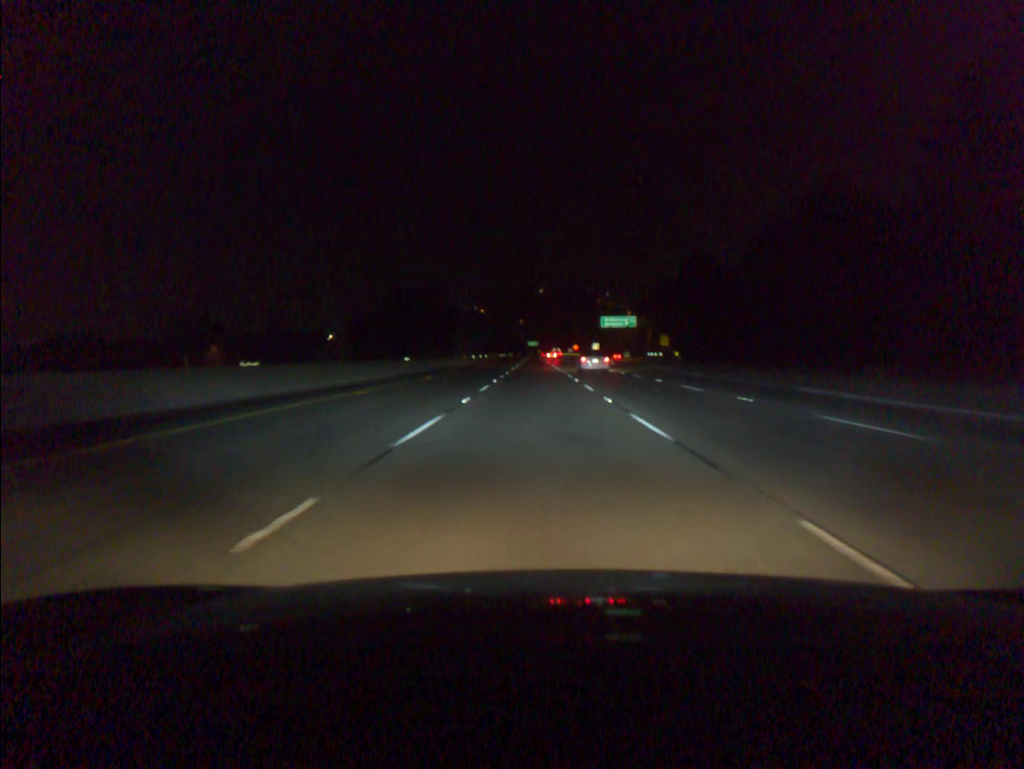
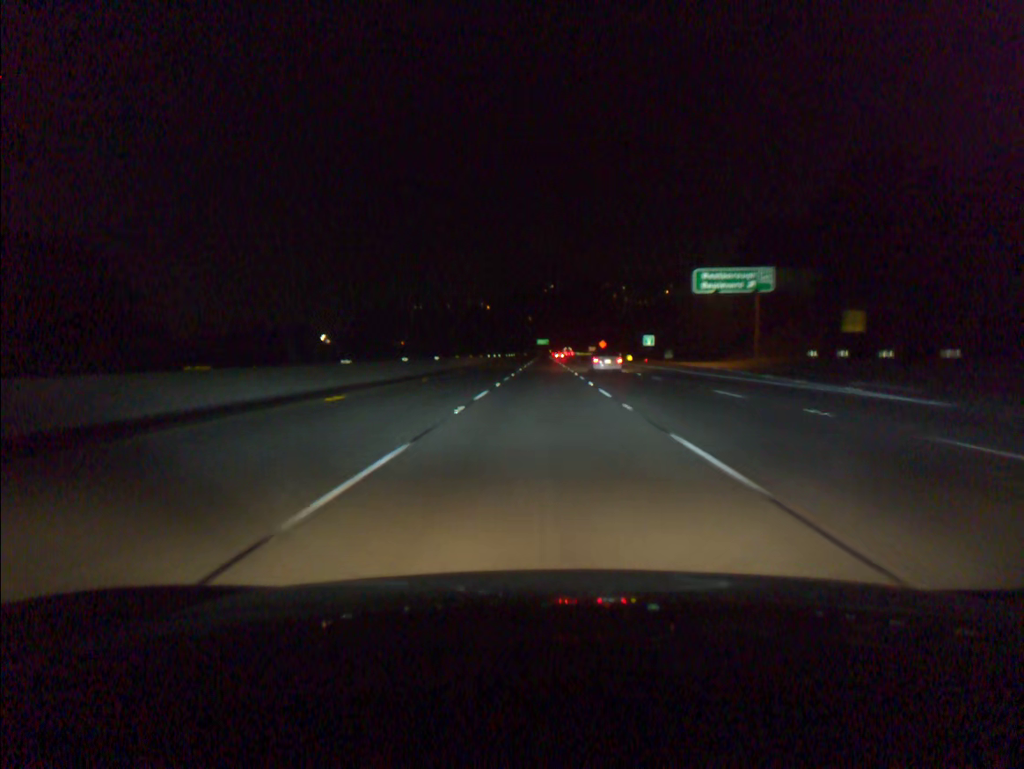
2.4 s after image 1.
(-0.7, +77.2) m; -1°
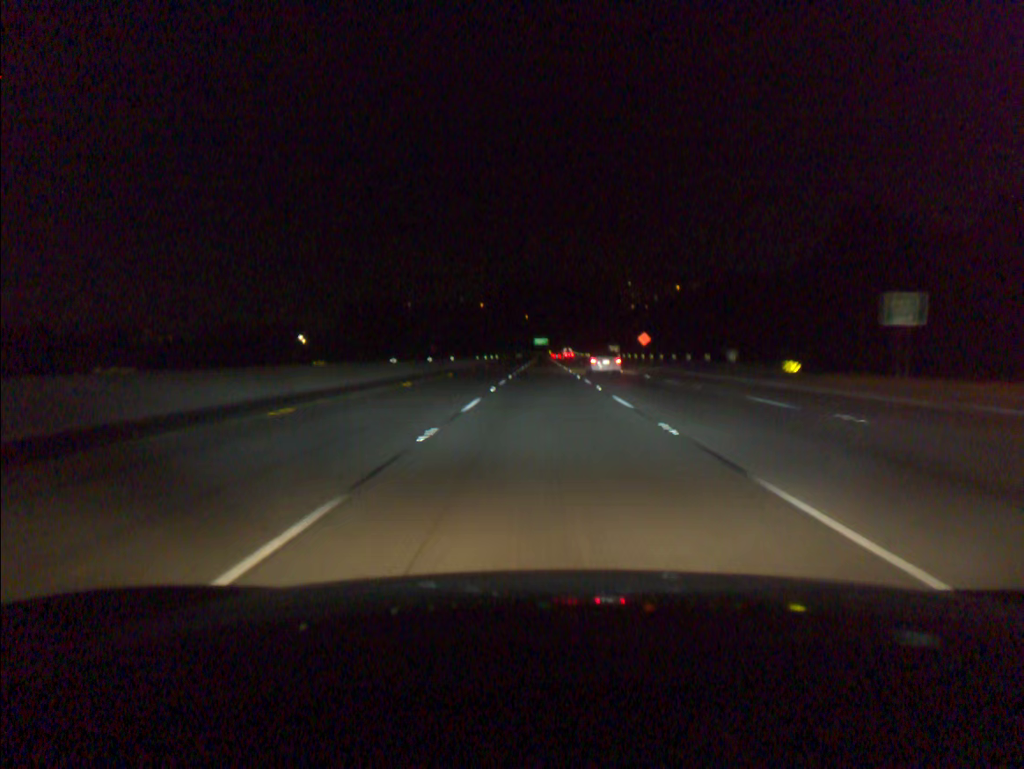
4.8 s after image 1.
(+0.2, +77.1) m; 0°
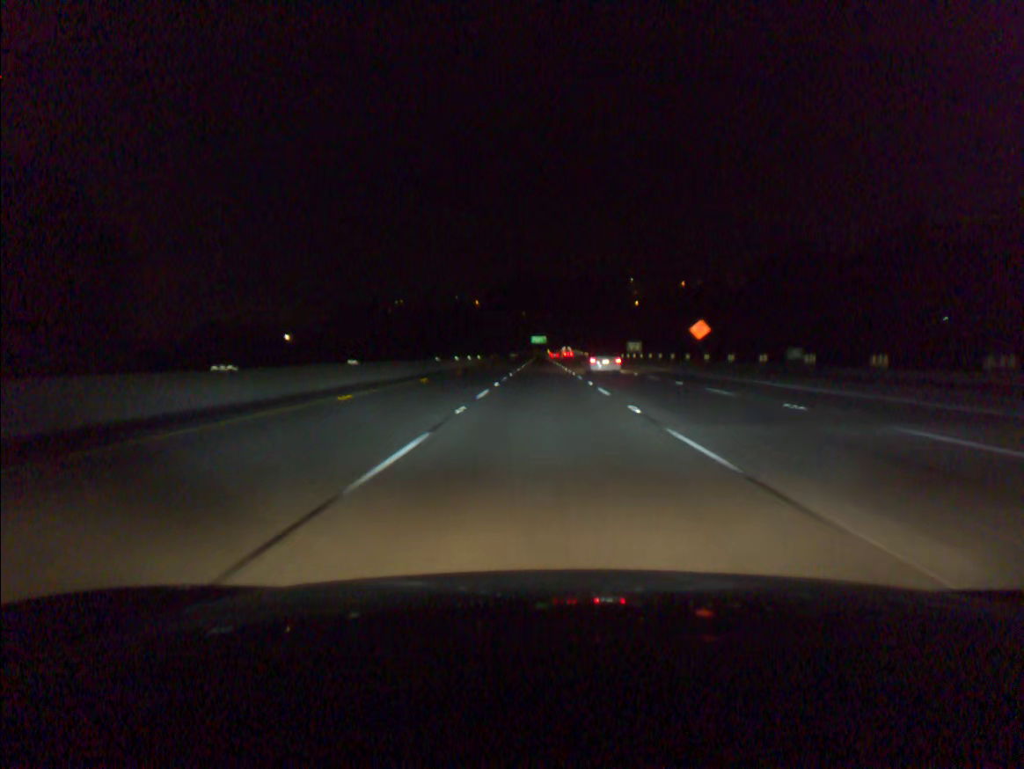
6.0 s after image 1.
(+0.1, +38.6) m; 0°
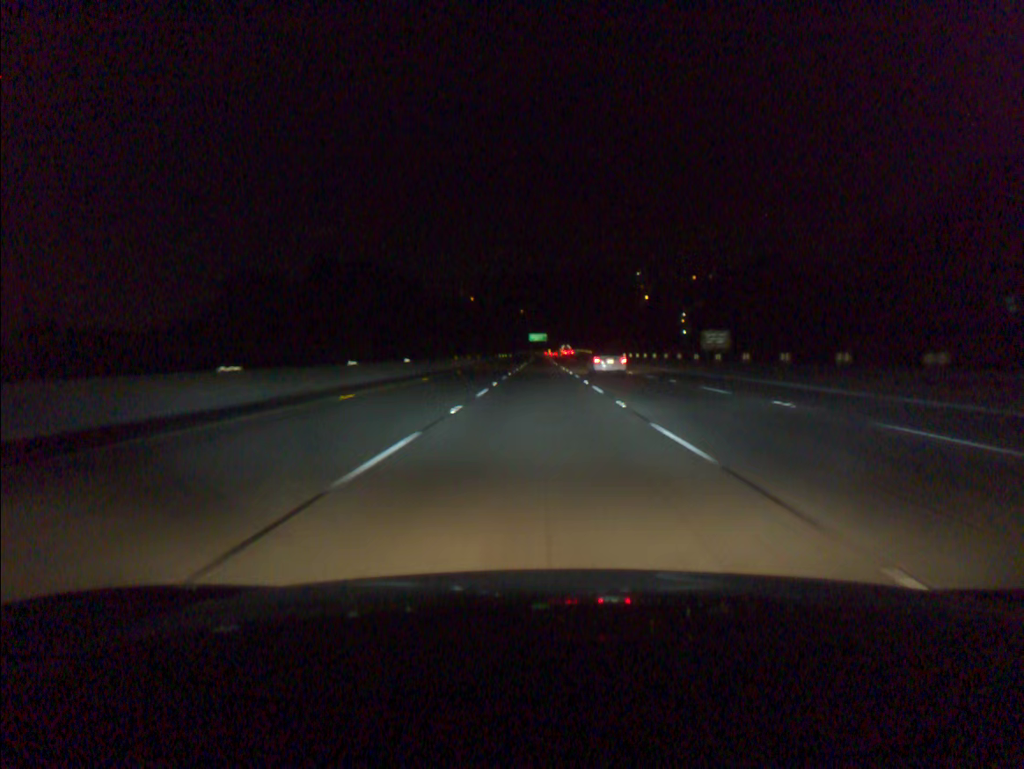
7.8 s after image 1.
(+0.1, +57.9) m; 0°
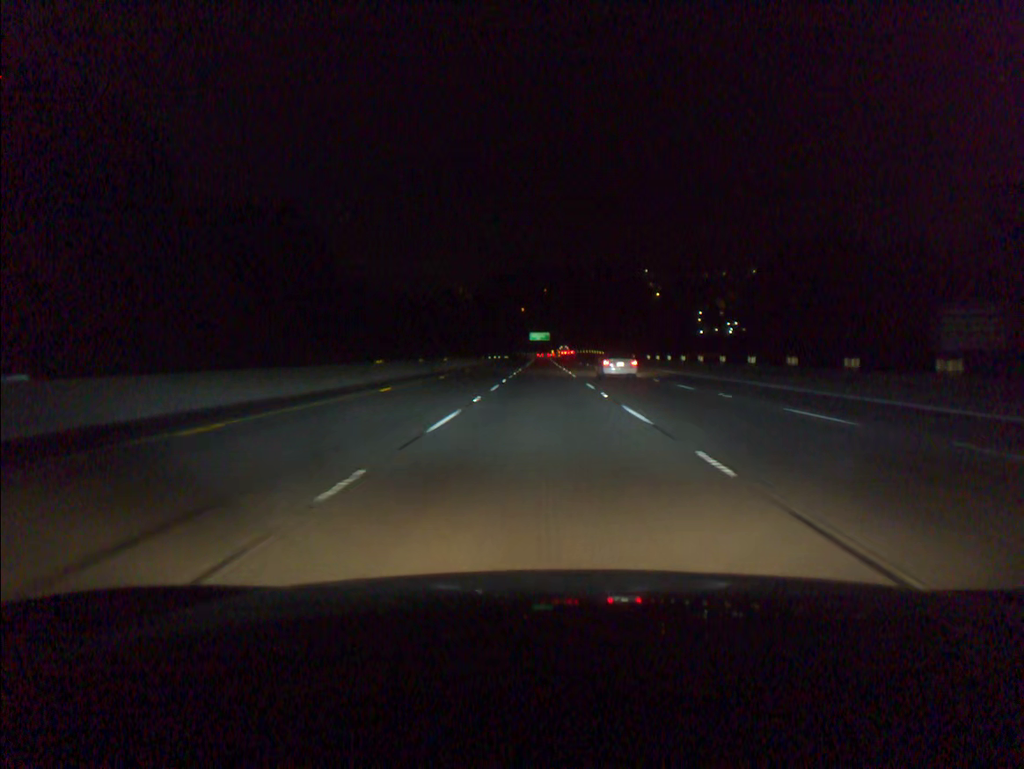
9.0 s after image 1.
(-0.1, +38.6) m; 0°
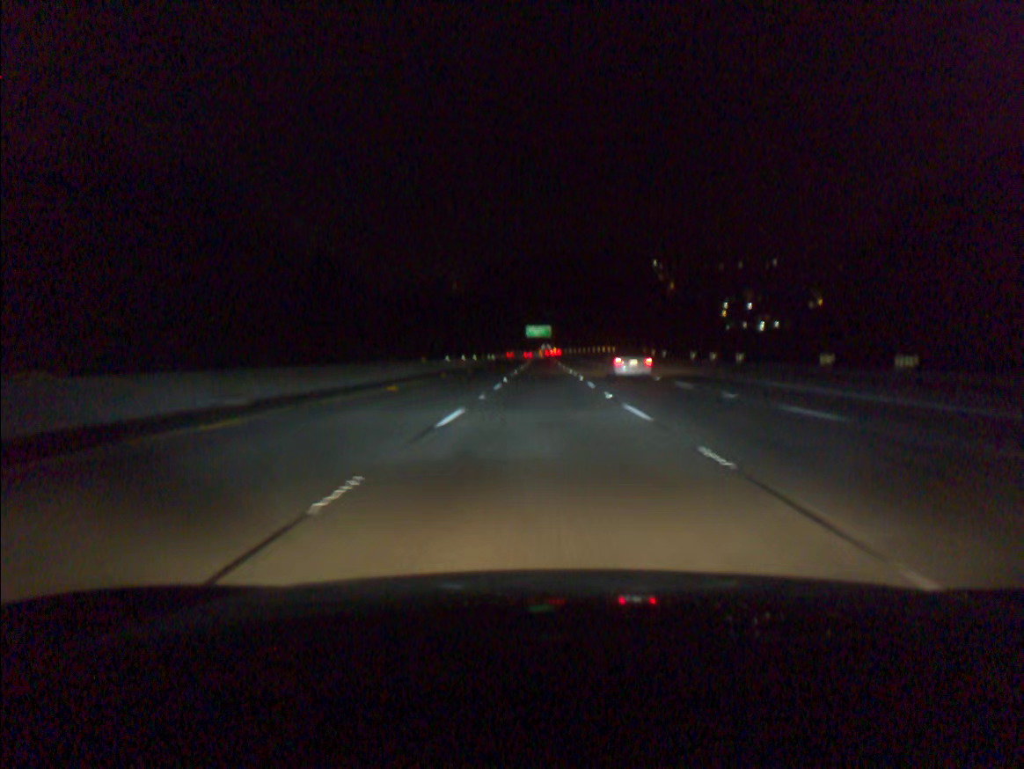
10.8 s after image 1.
(0.0, +57.9) m; 0°
